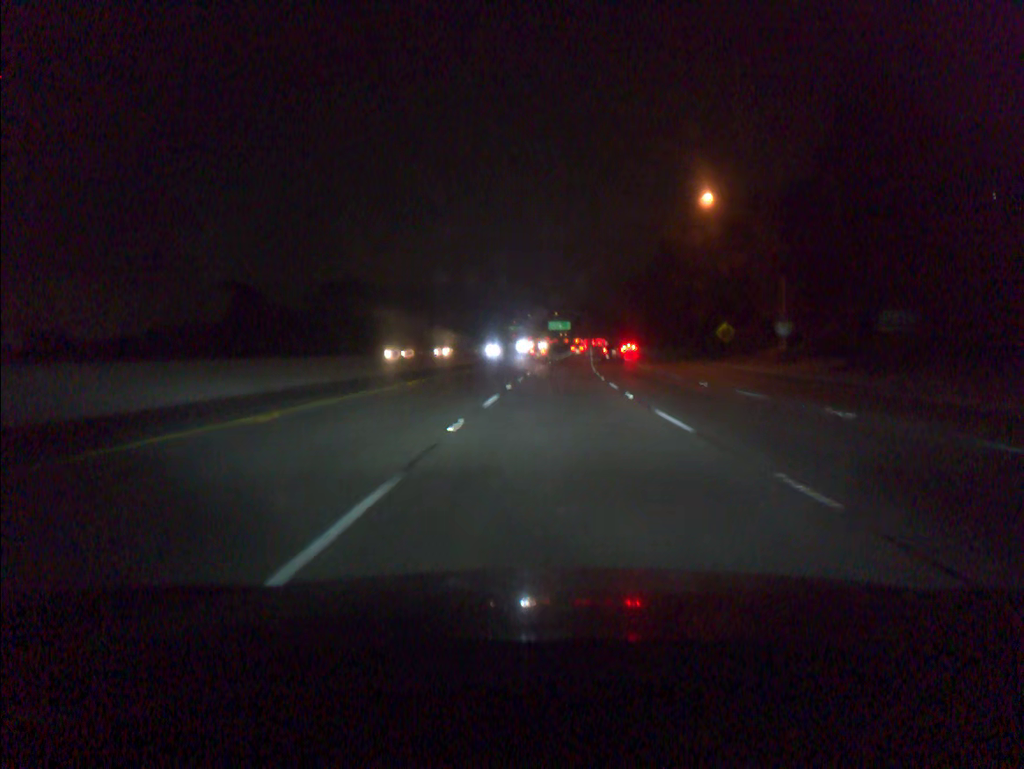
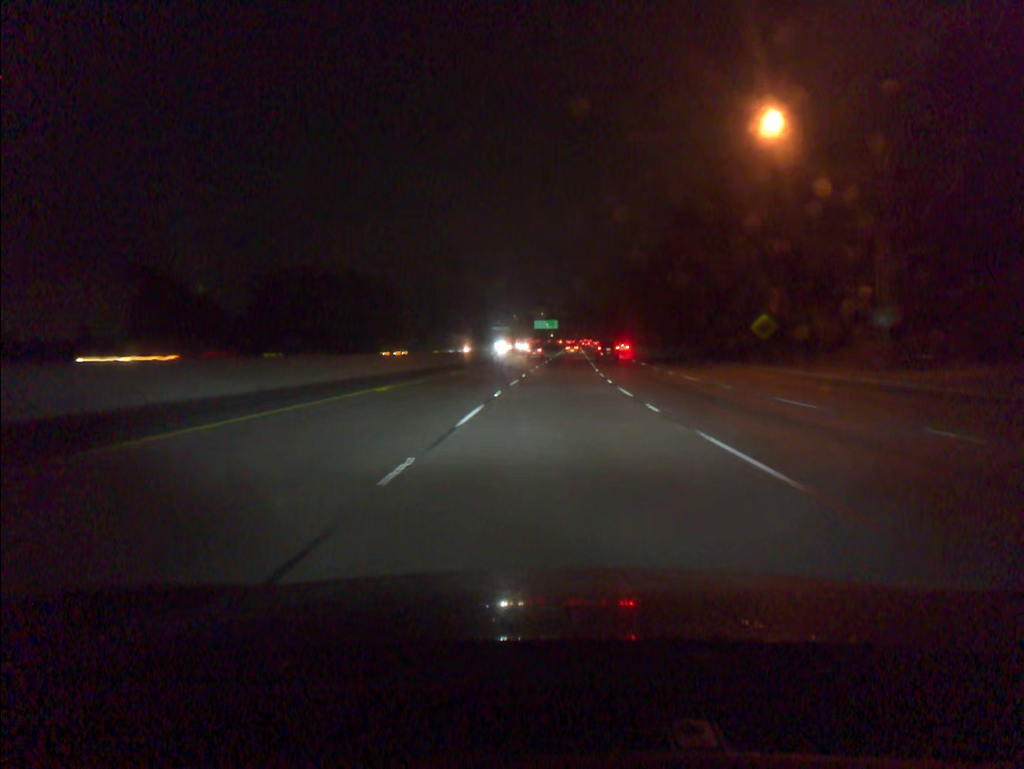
(+0.2, +19.3) m; +1°
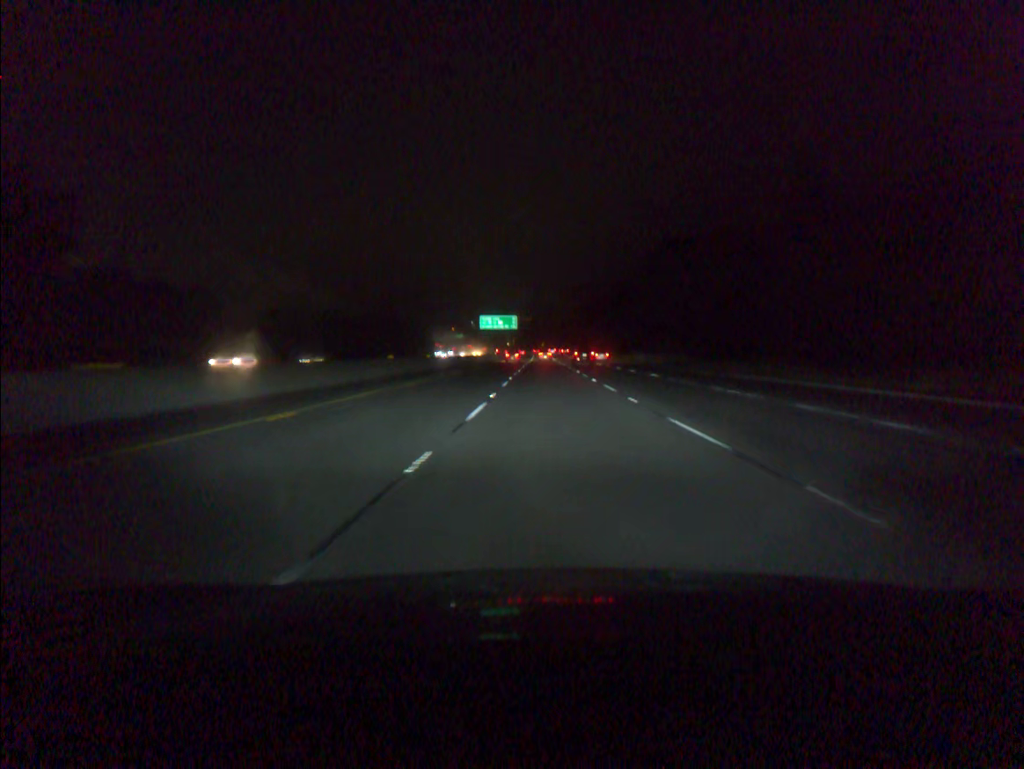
(+3.3, +96.3) m; +3°
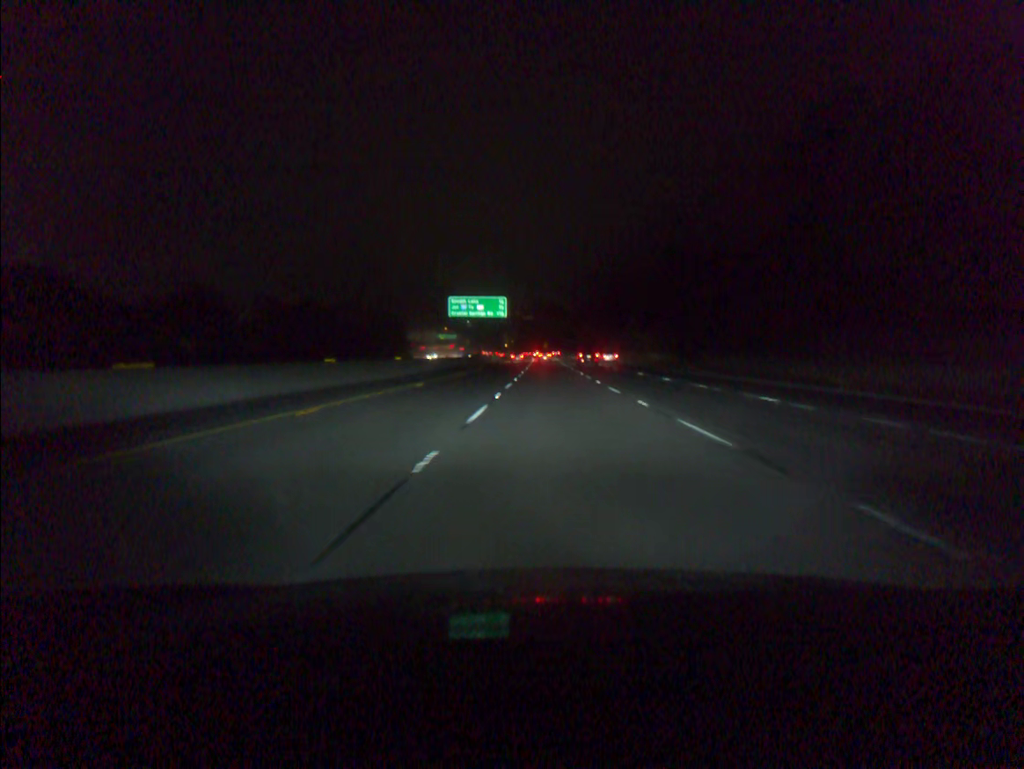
(-0.1, +57.3) m; 0°
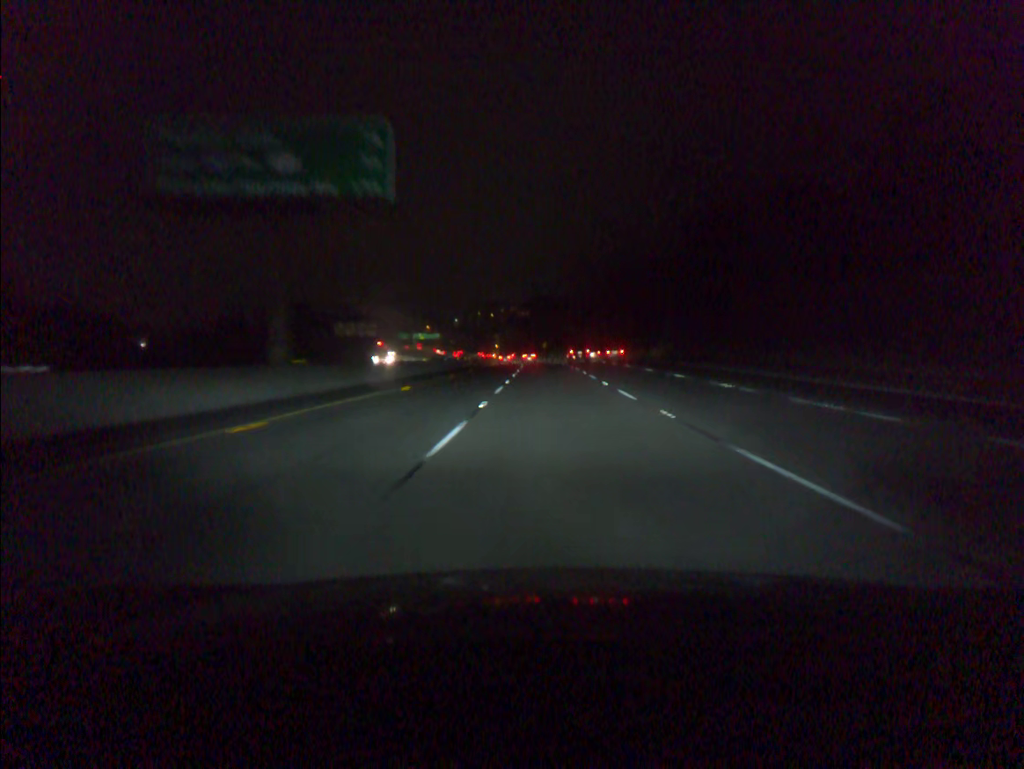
(+0.2, +76.1) m; 0°
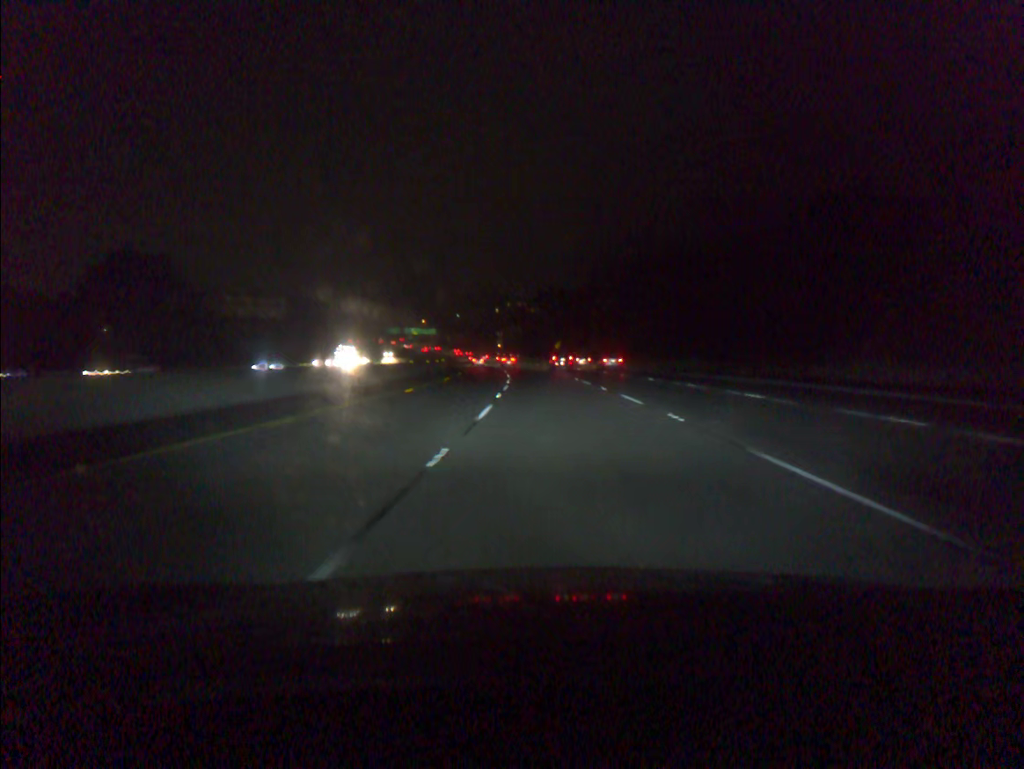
(-0.3, +57.2) m; -1°
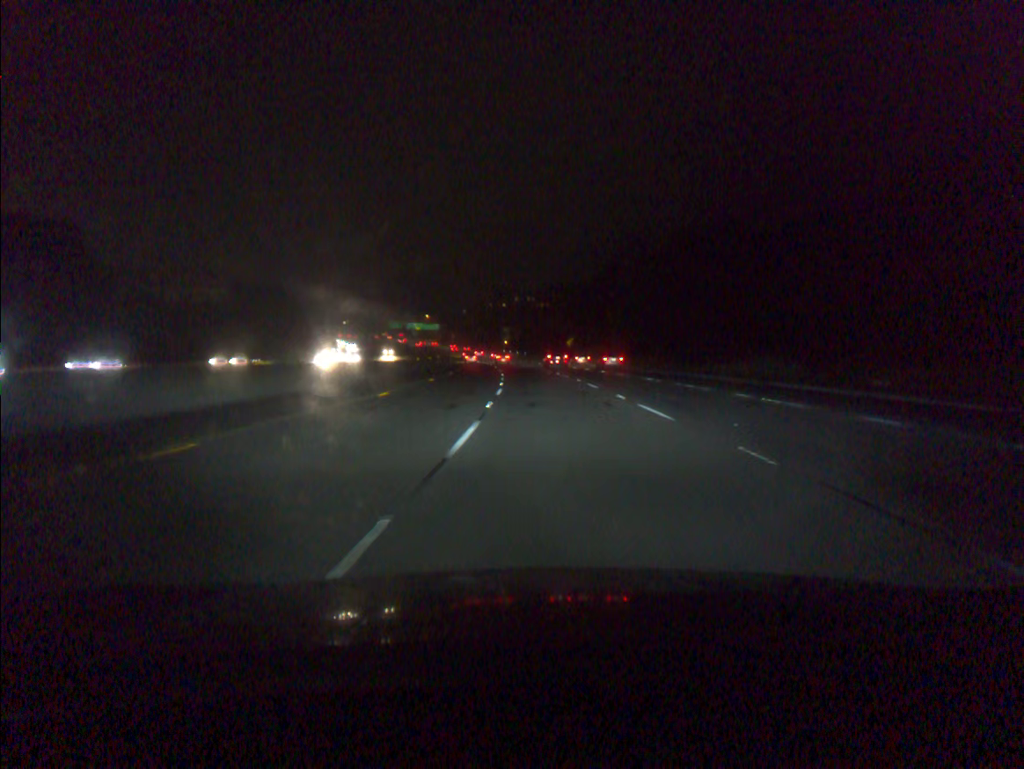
(-0.1, +19.1) m; -1°
